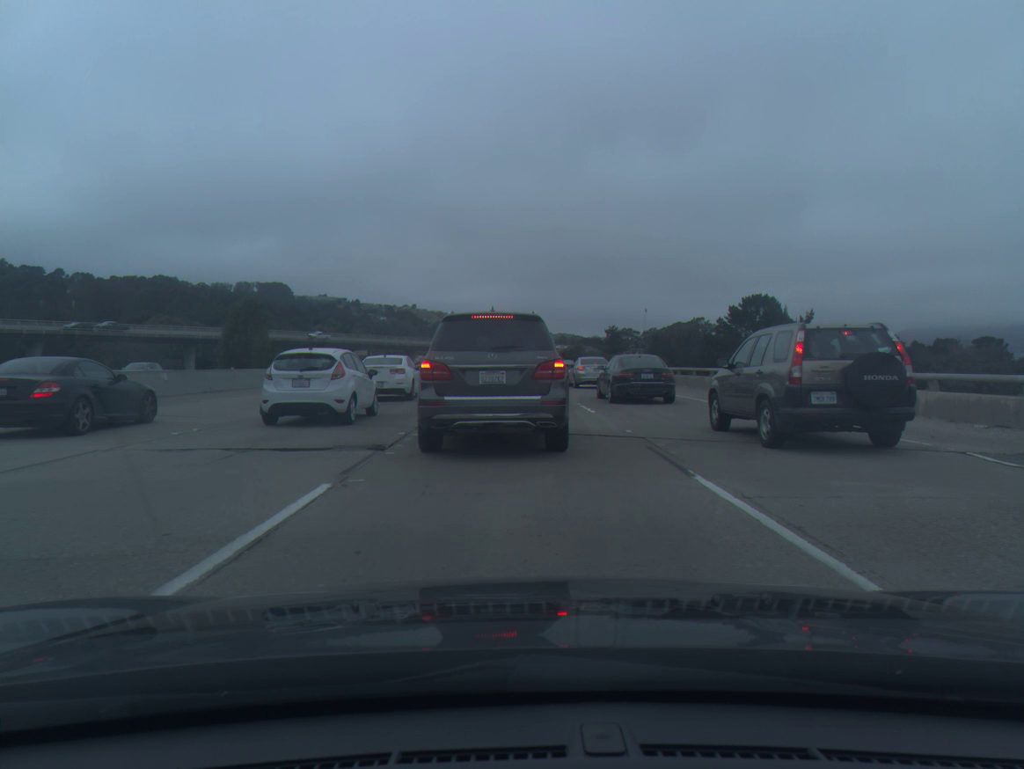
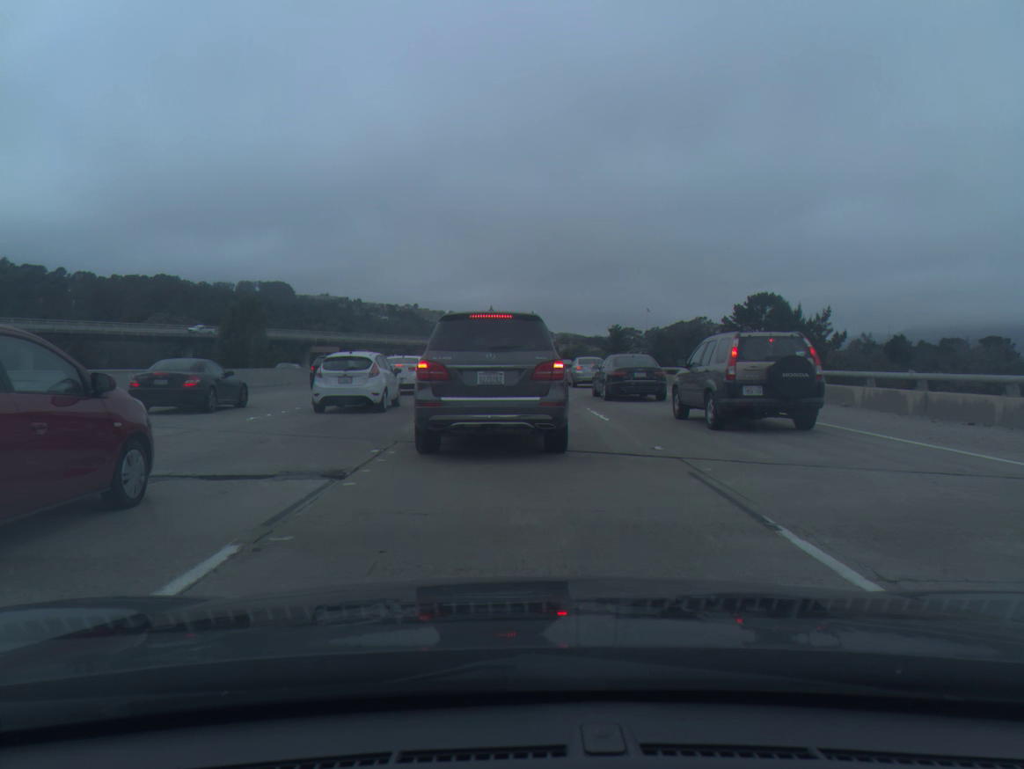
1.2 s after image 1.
(0.0, +2.6) m; 0°
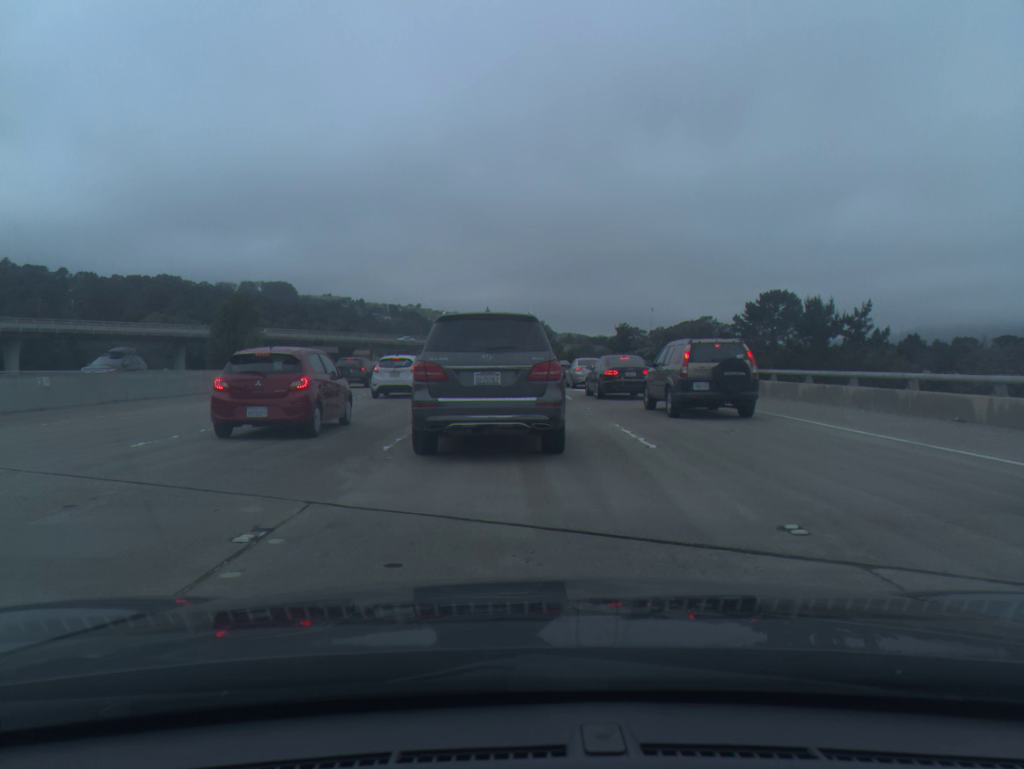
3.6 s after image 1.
(0.0, +5.1) m; 0°
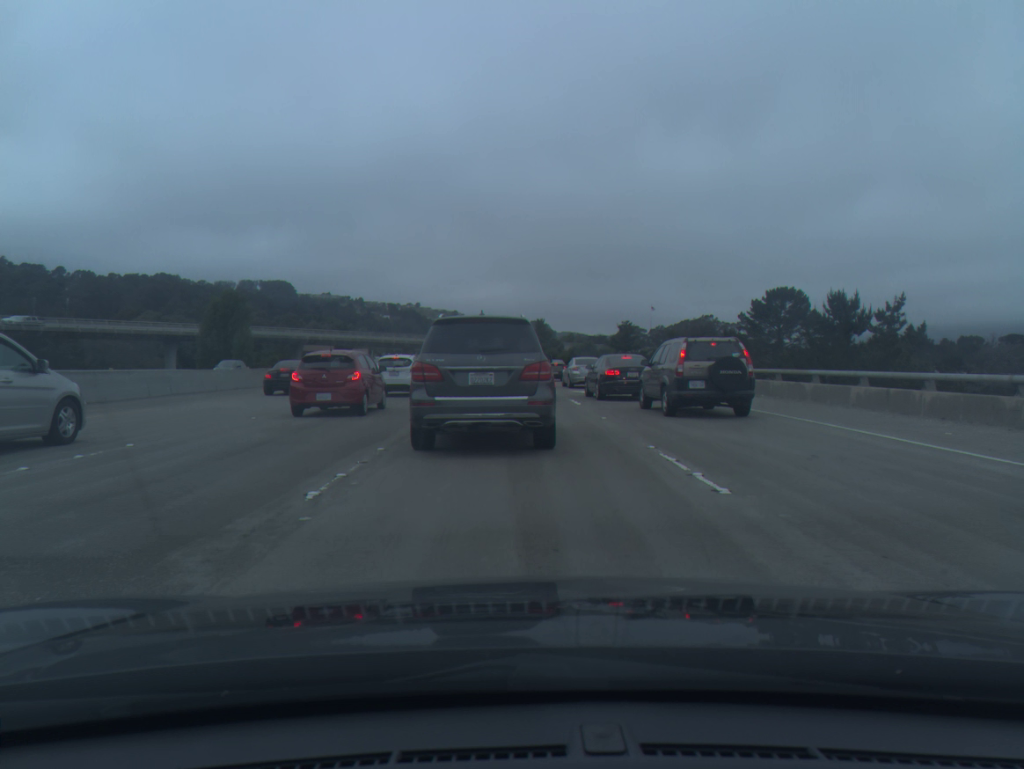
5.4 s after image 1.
(0.0, +3.9) m; 0°
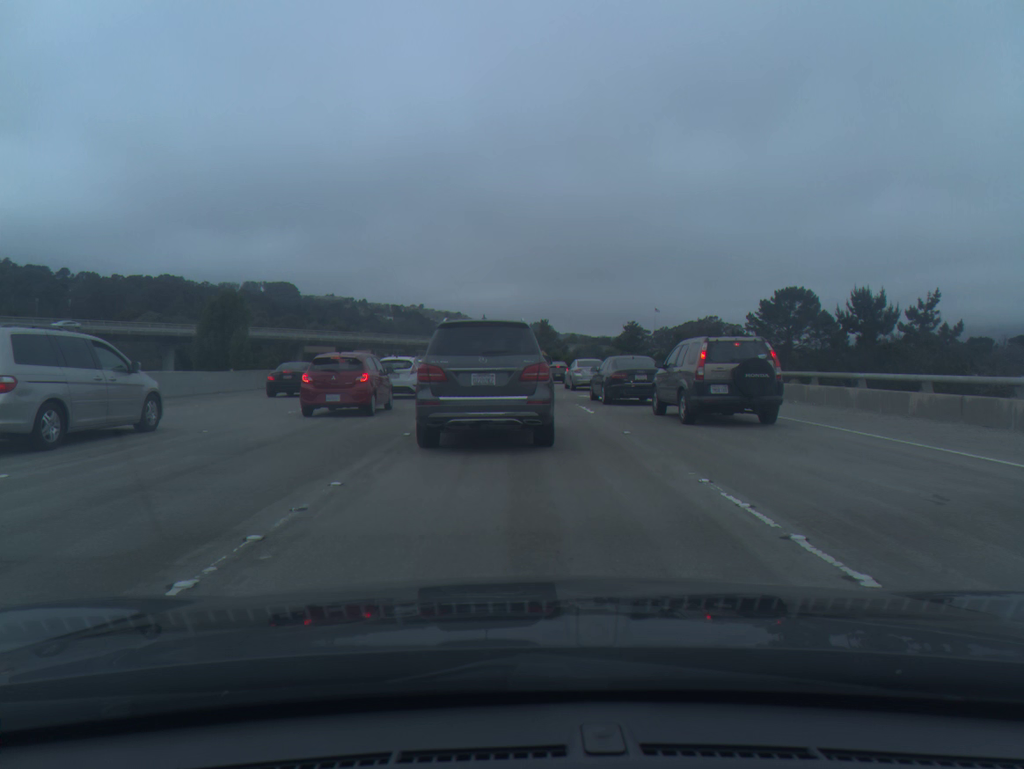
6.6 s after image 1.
(0.0, +2.8) m; 0°
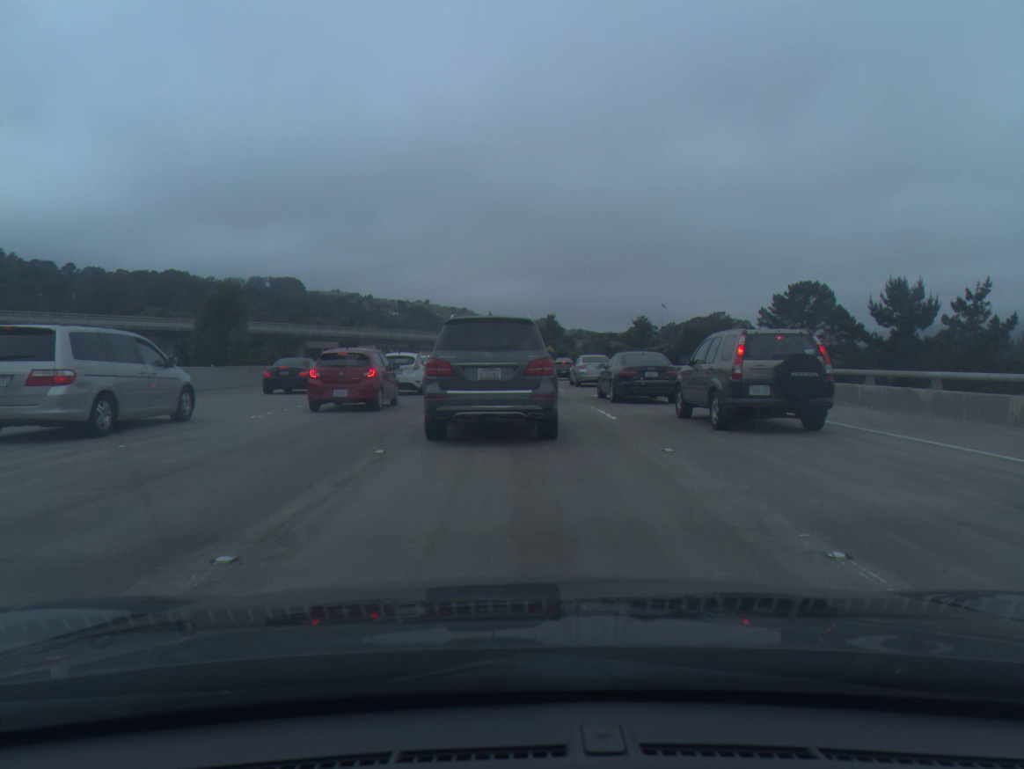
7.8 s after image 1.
(0.0, +3.1) m; -1°
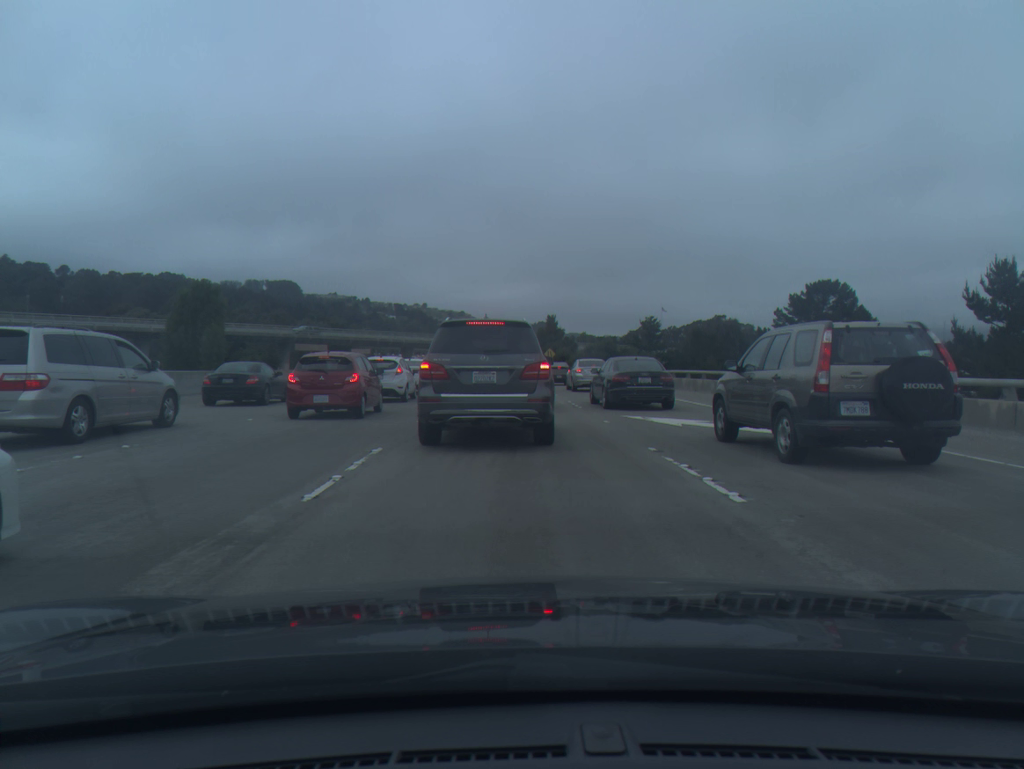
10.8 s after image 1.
(0.0, +8.7) m; 0°
